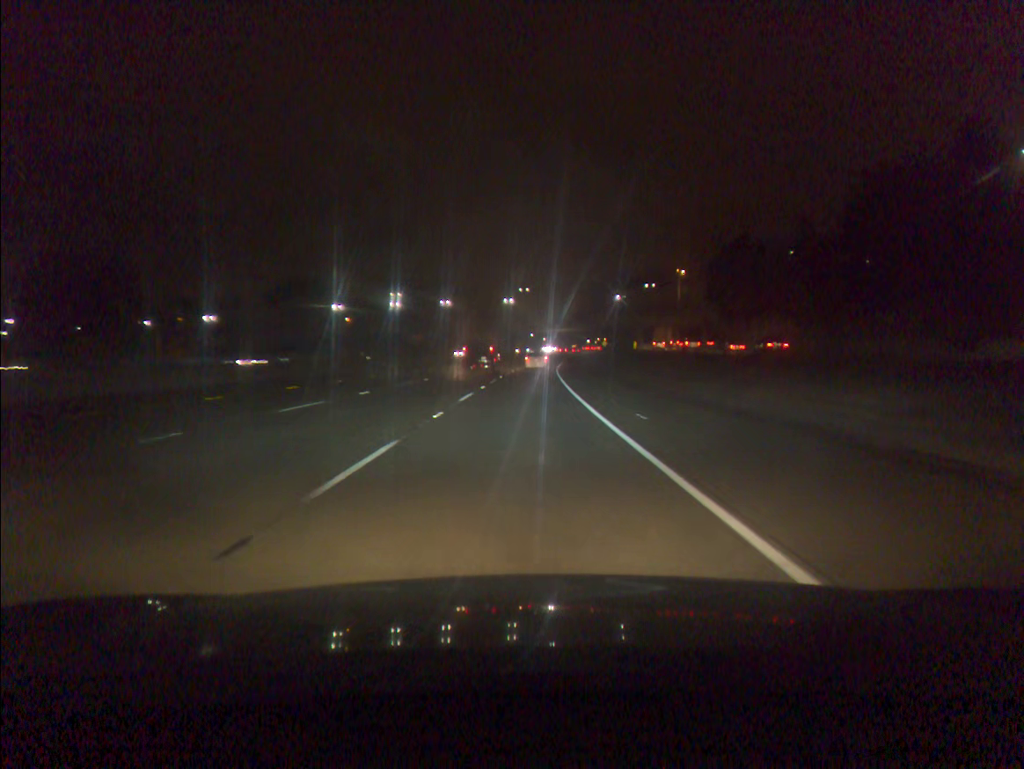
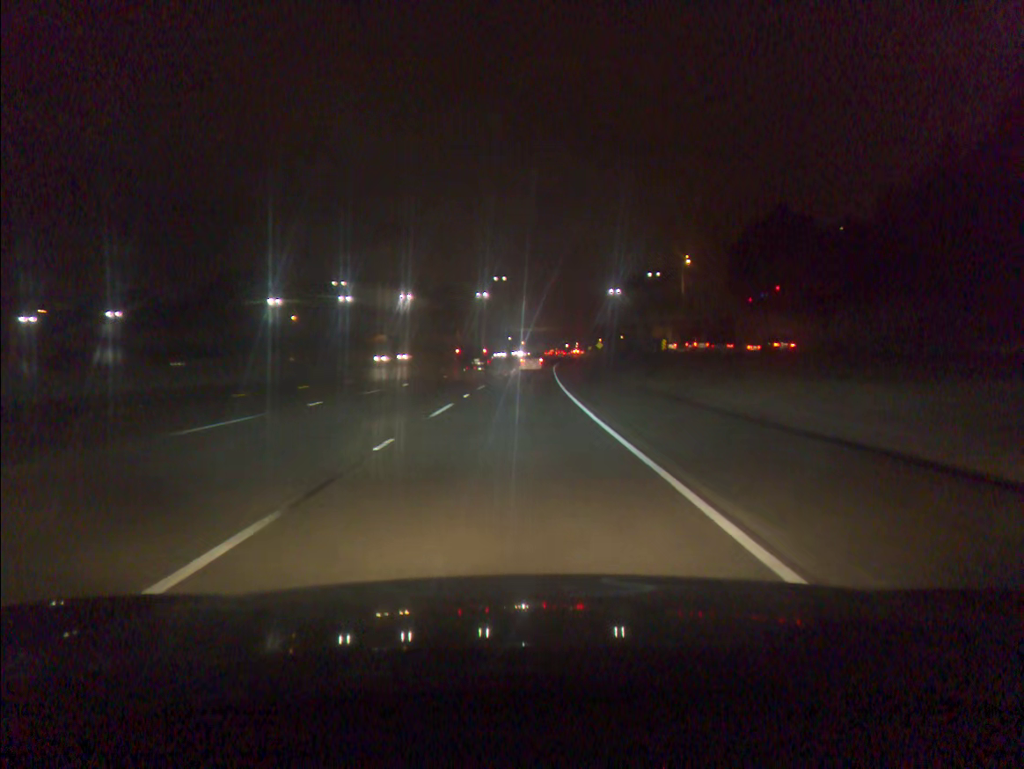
(+0.5, +34.2) m; +2°
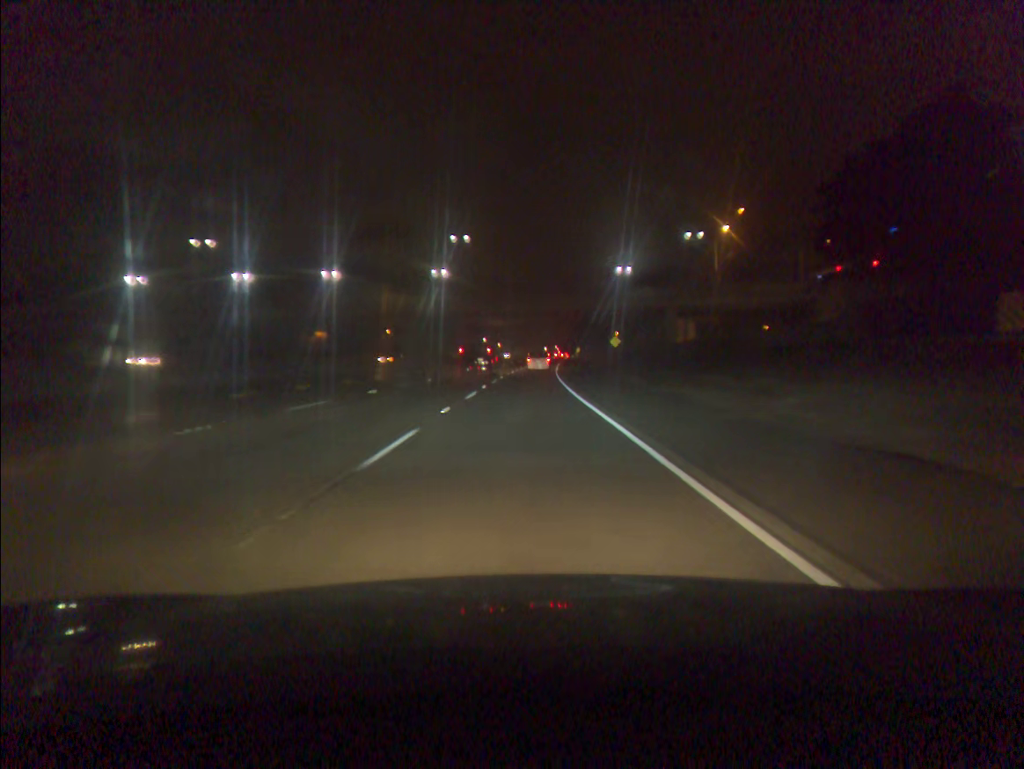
(+0.8, +51.2) m; +2°
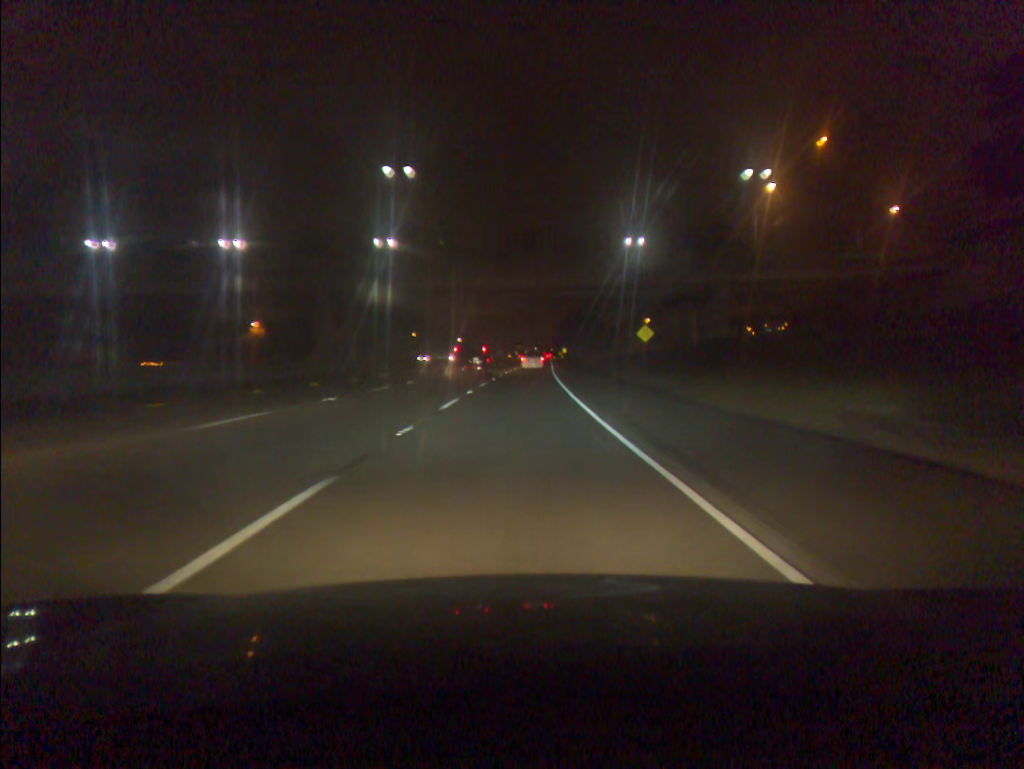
(+0.5, +34.1) m; +2°
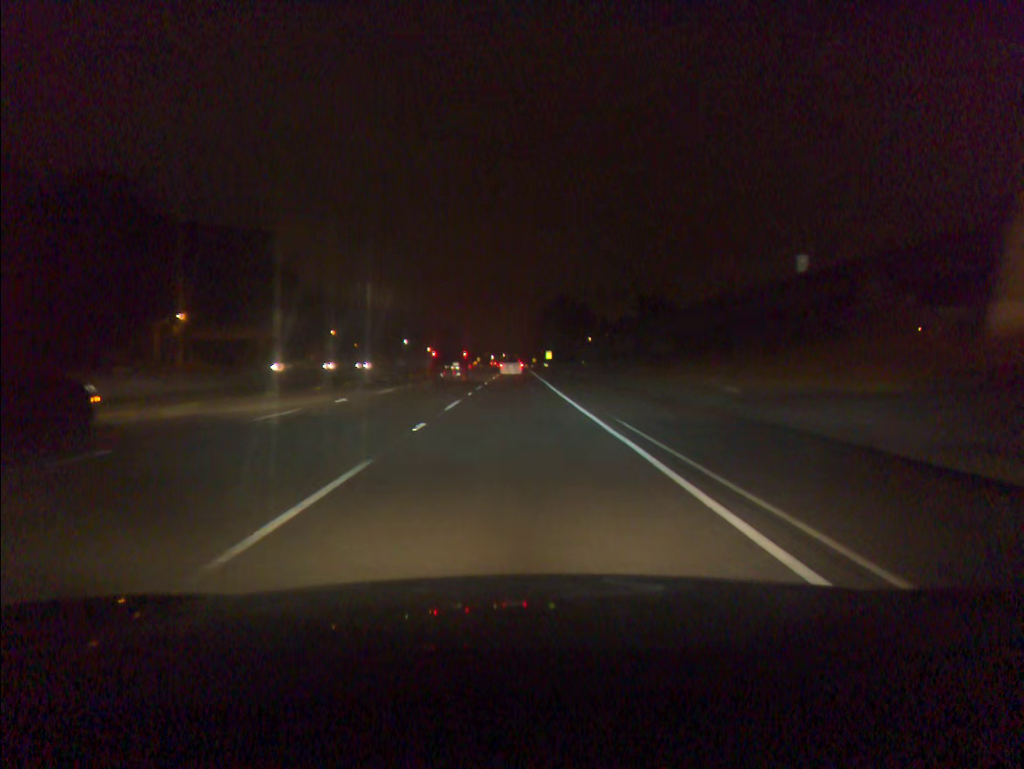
(+1.8, +85.4) m; +2°
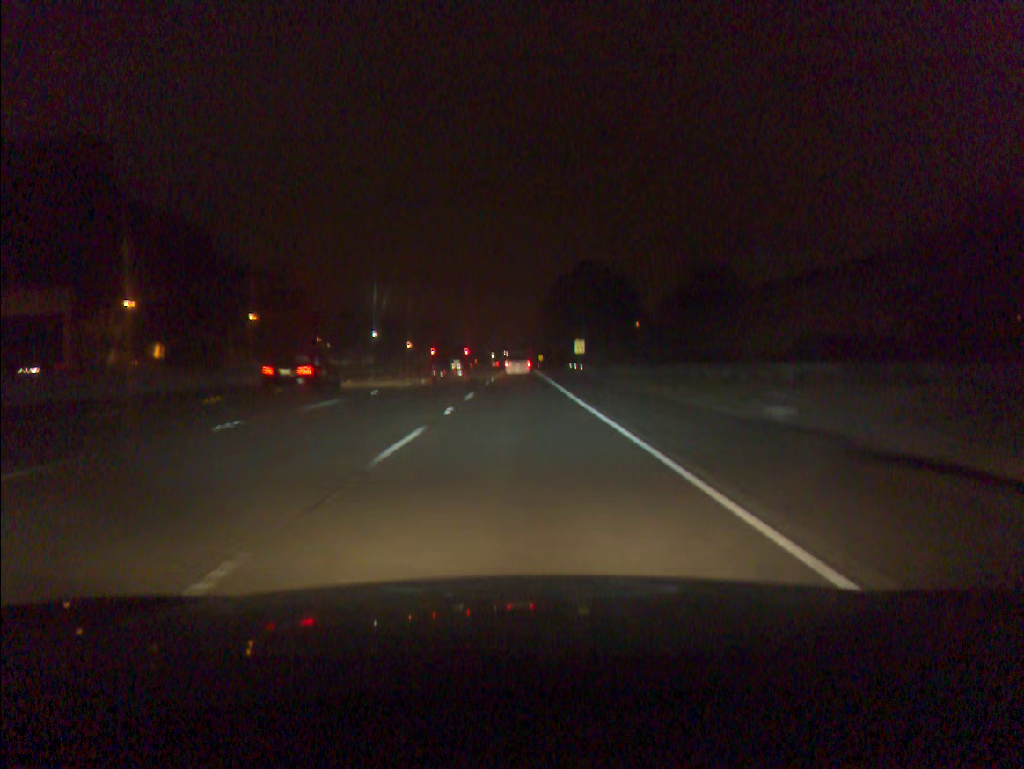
(-0.2, +68.5) m; 0°
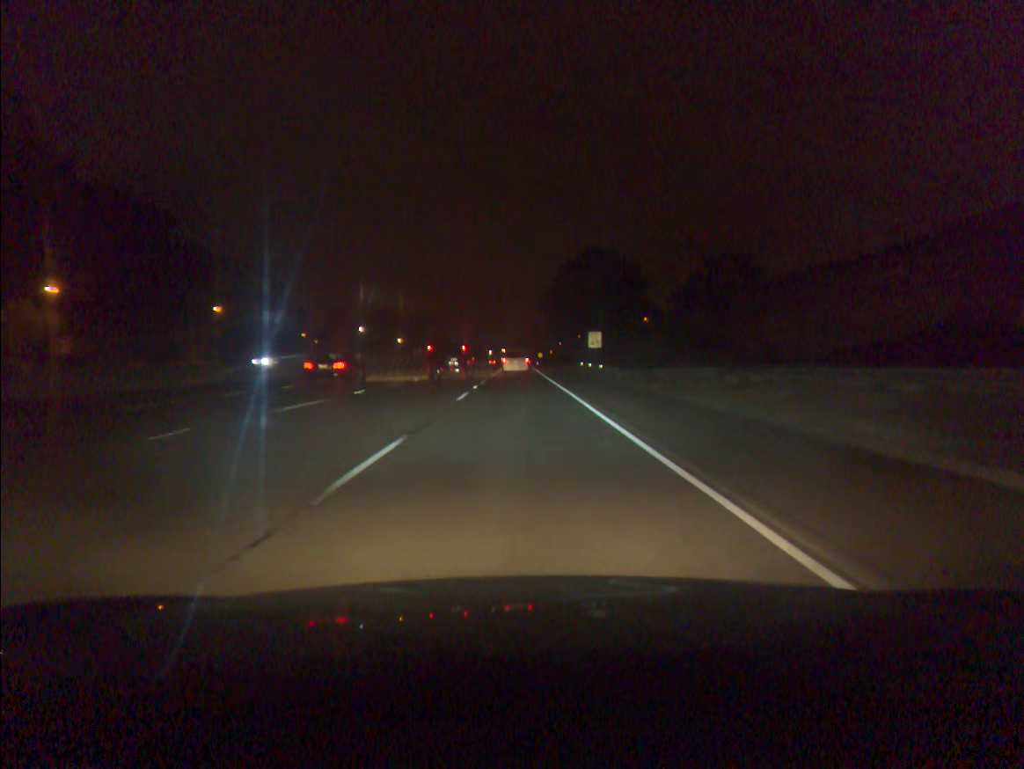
(0.0, +16.8) m; 0°
